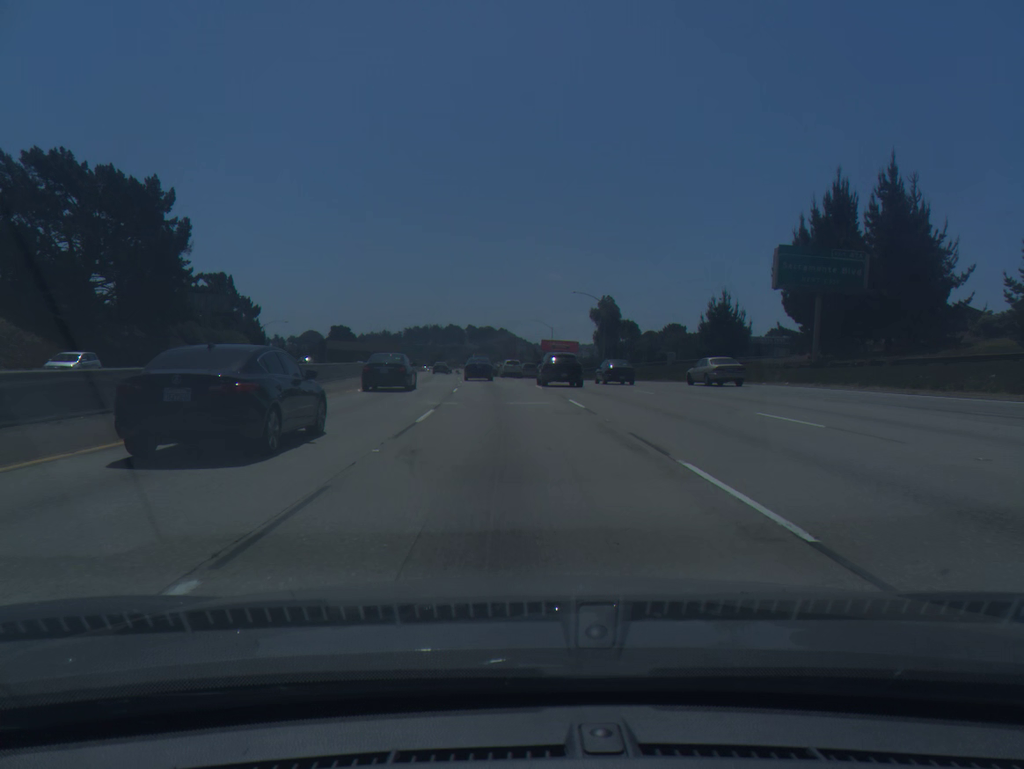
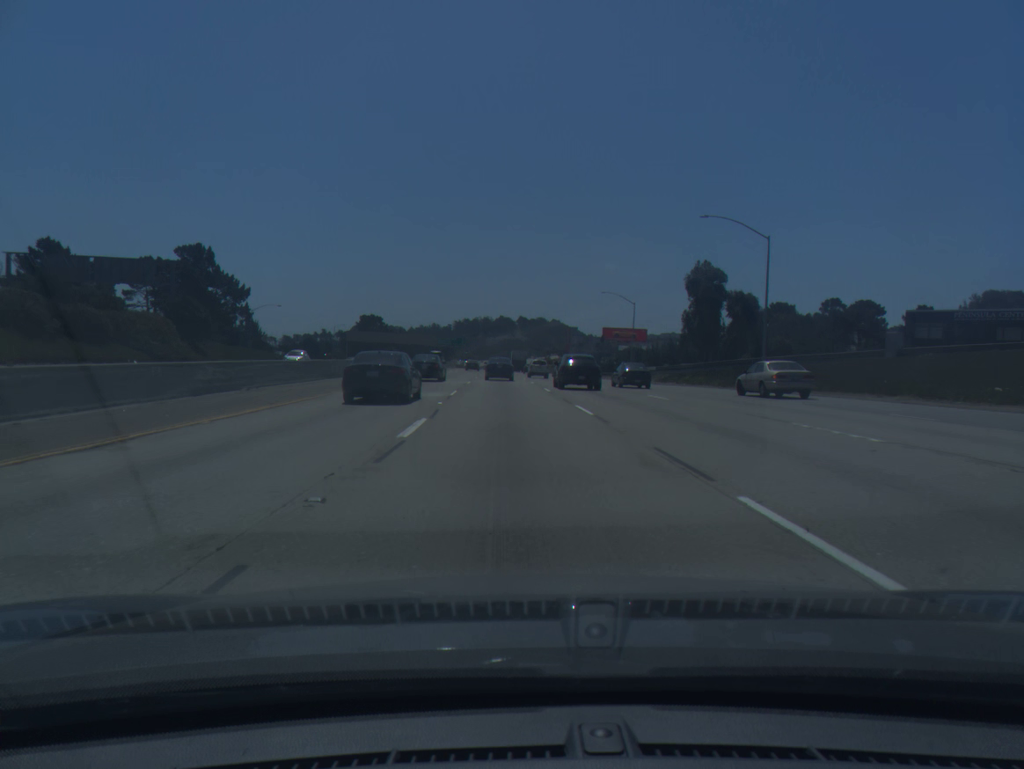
(-1.6, +46.0) m; -4°
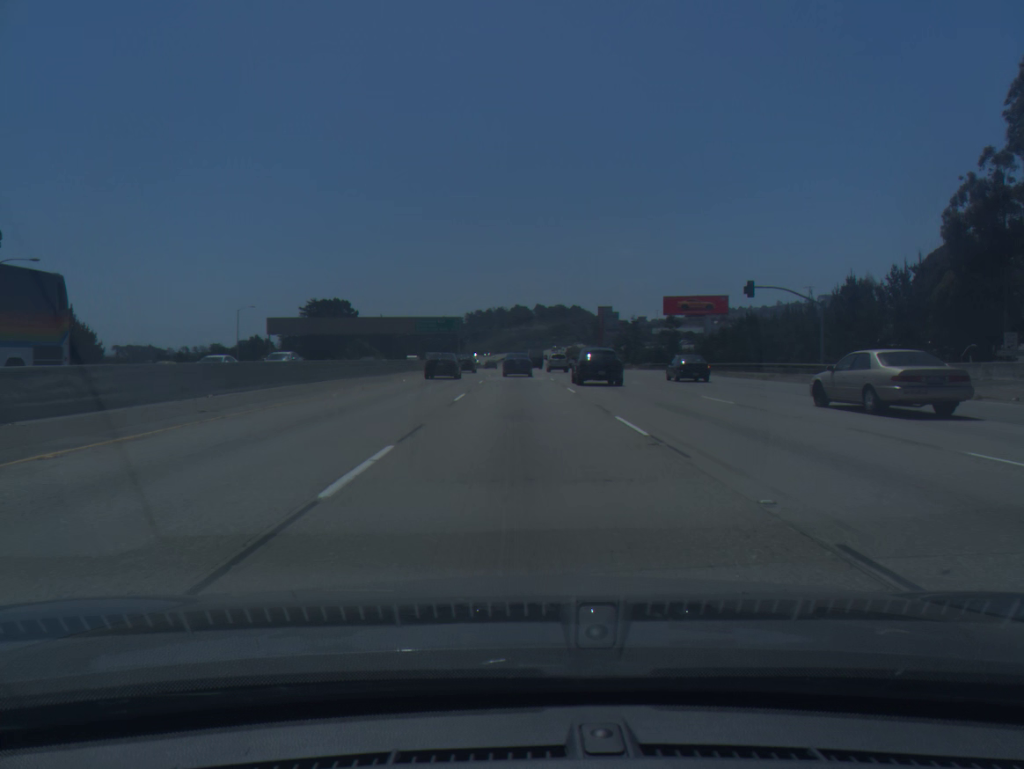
(-2.0, +78.4) m; -1°
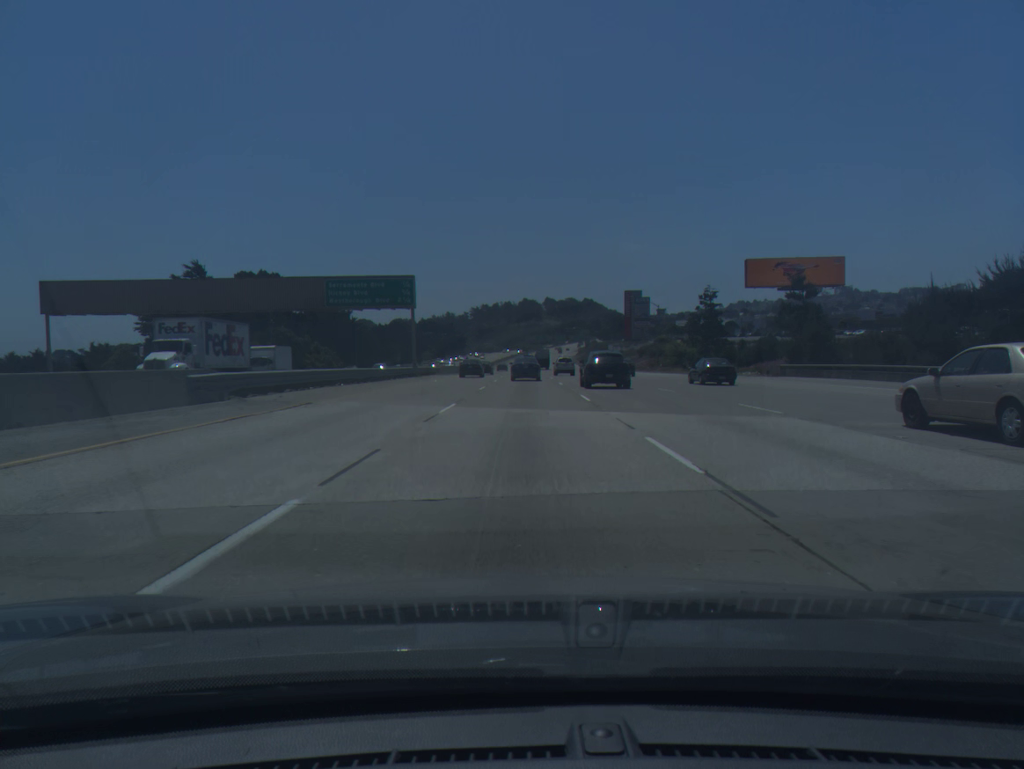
(-0.1, +62.3) m; -1°
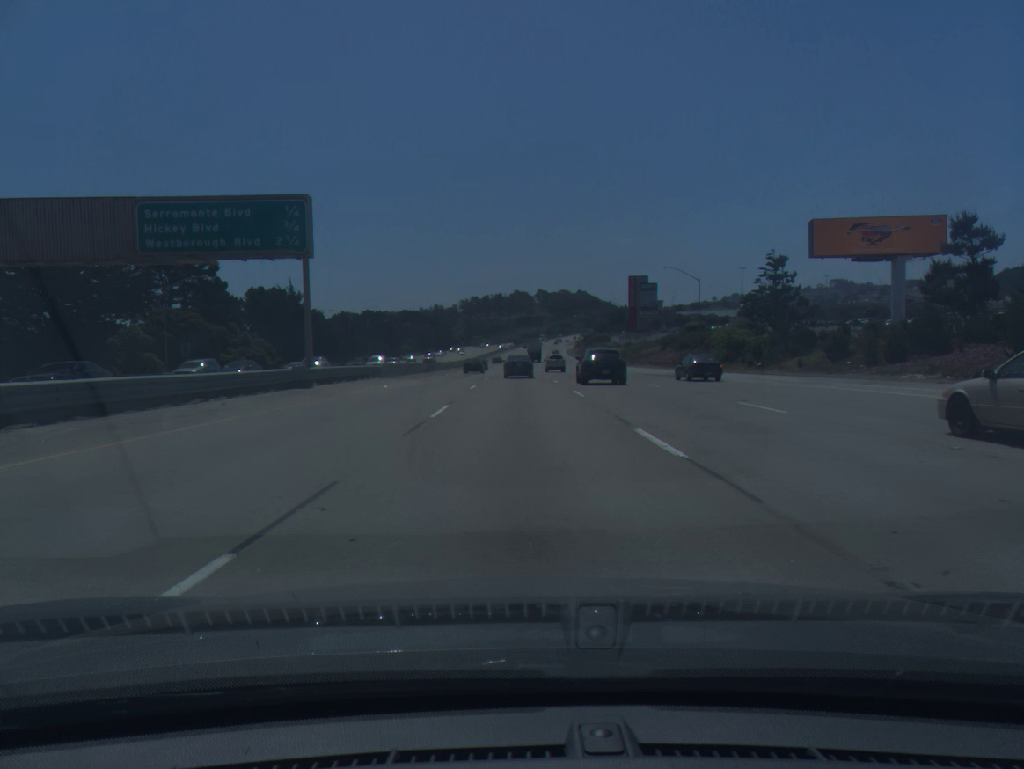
(+0.1, +31.1) m; +1°
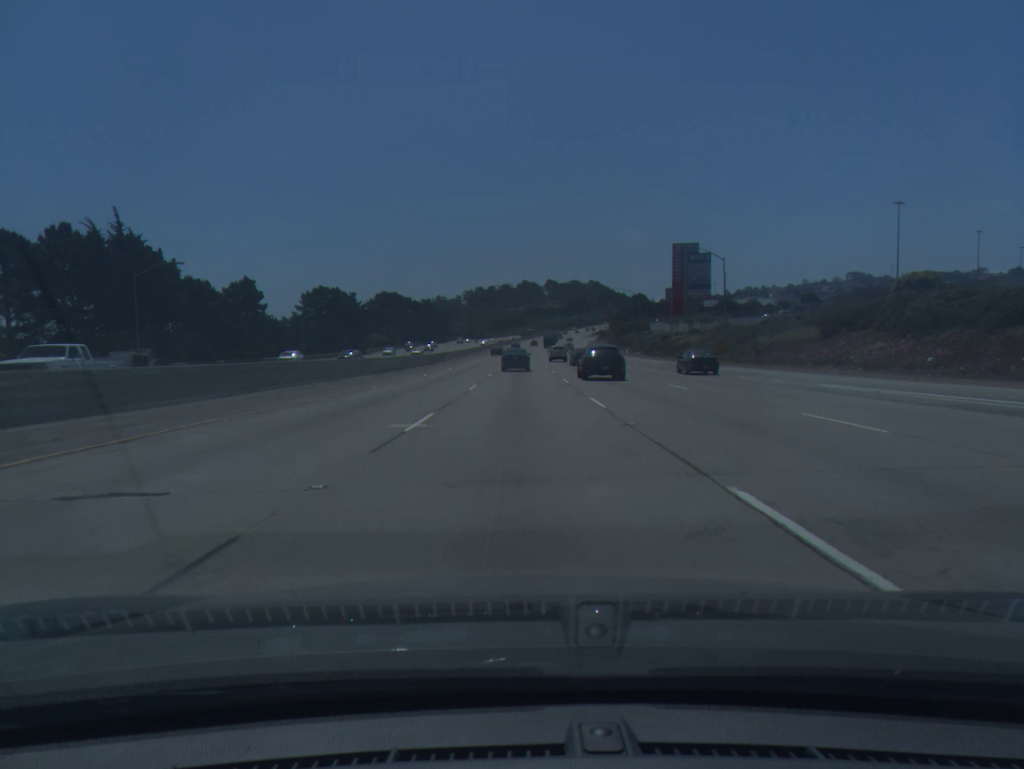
(-0.1, +61.9) m; -1°
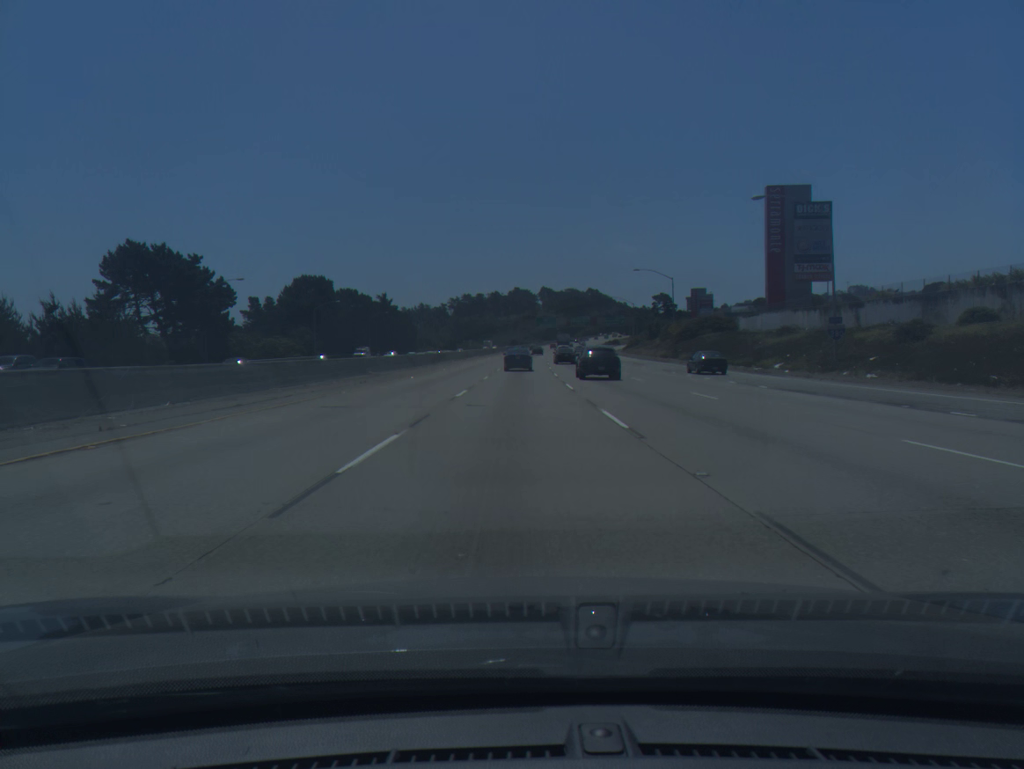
(+0.5, +77.3) m; +1°
